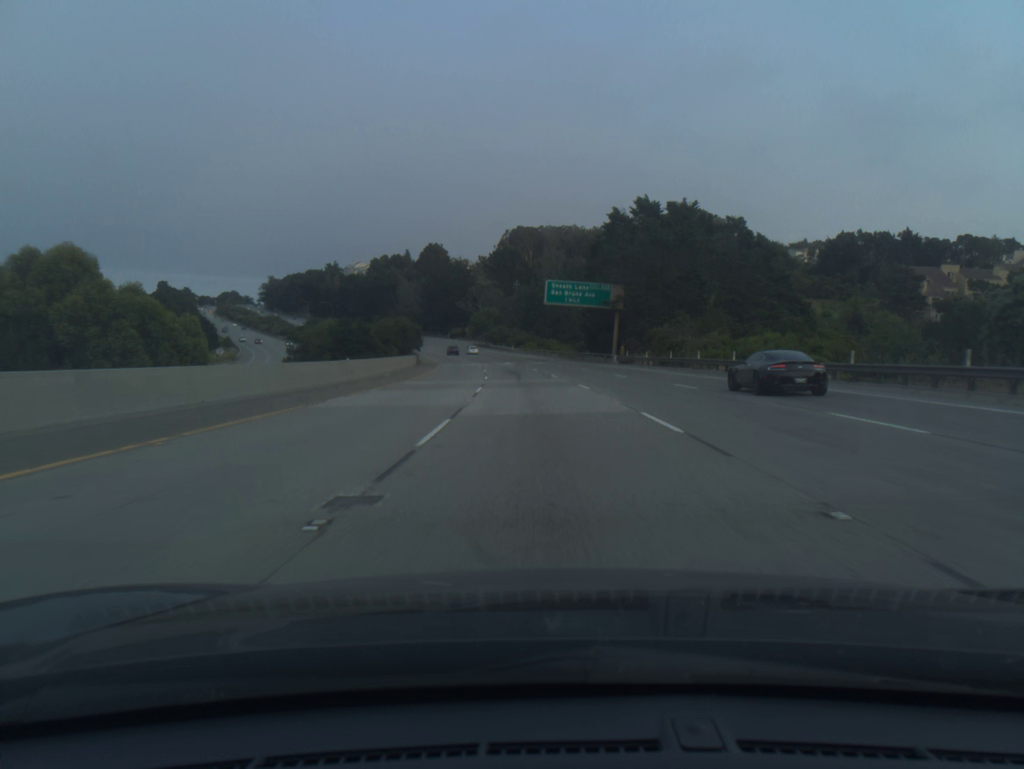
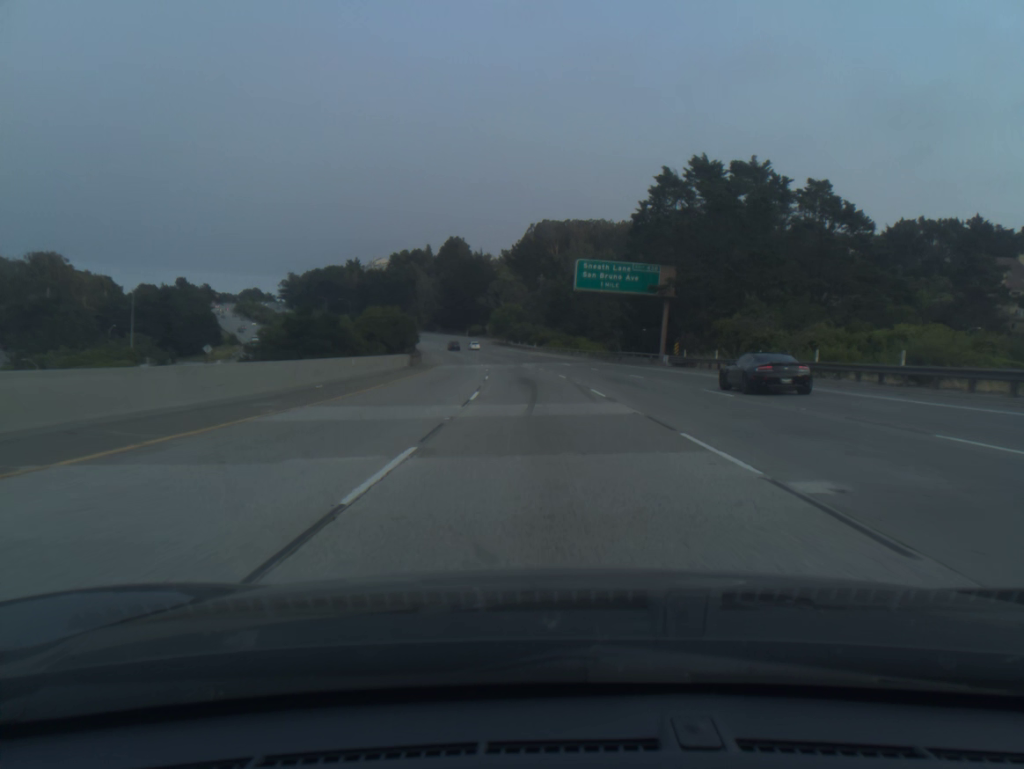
(-0.3, +18.5) m; -2°
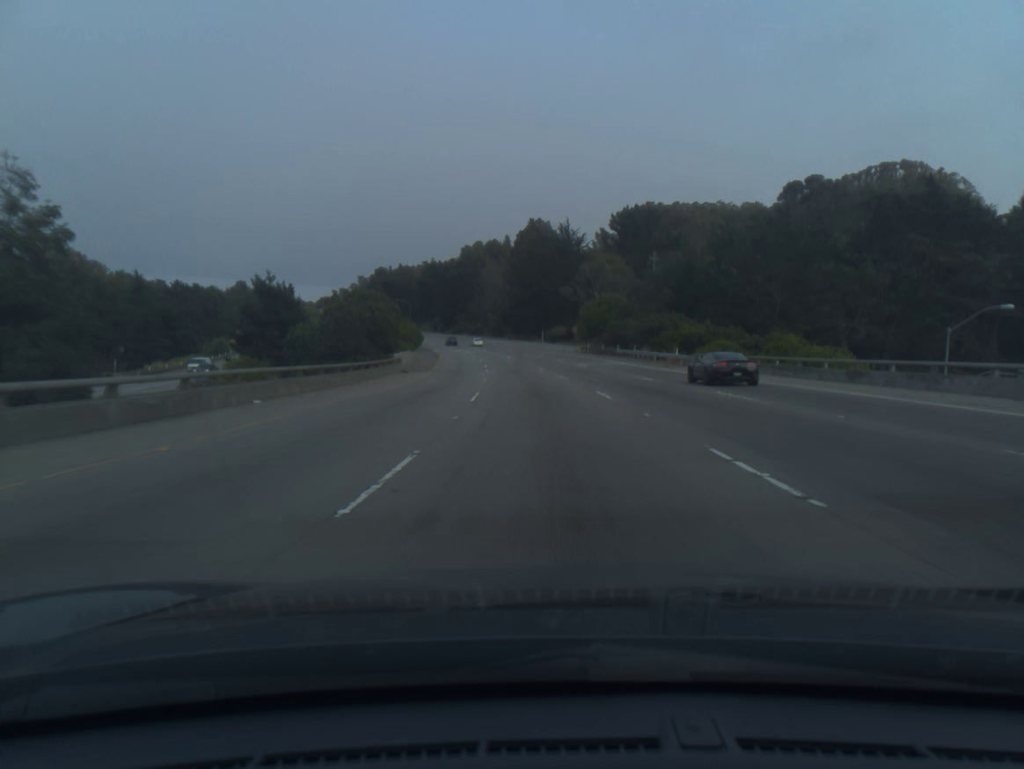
(-4.4, +73.9) m; -7°
